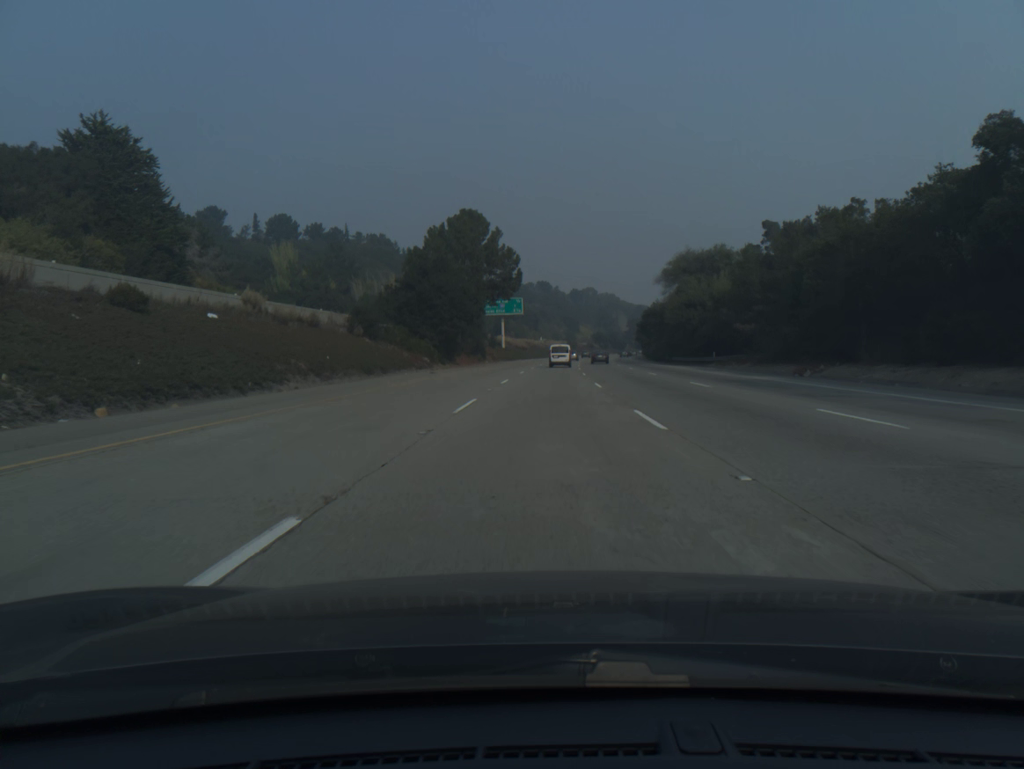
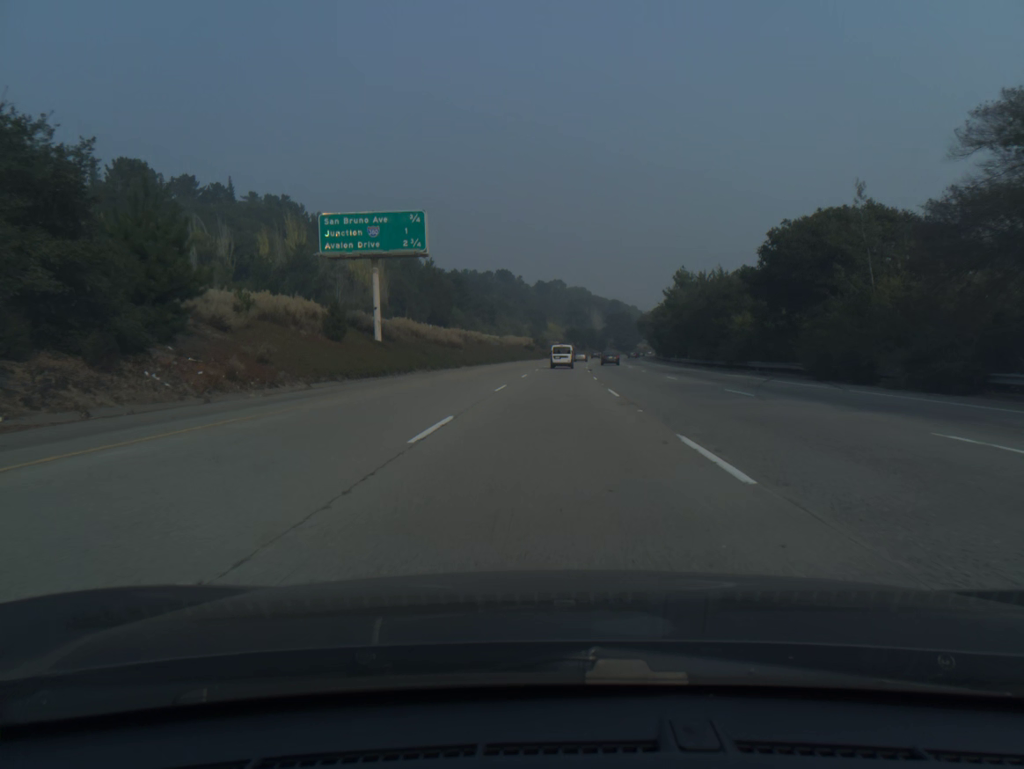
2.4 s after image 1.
(+1.9, +78.8) m; +3°
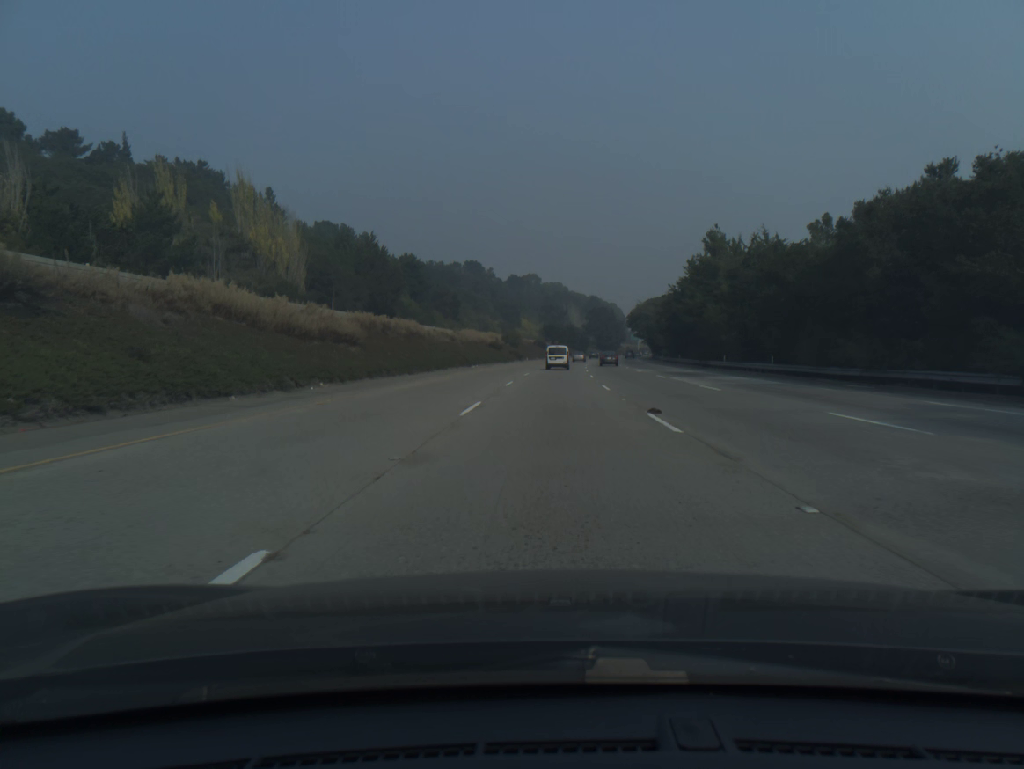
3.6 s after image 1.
(+0.6, +39.2) m; +2°
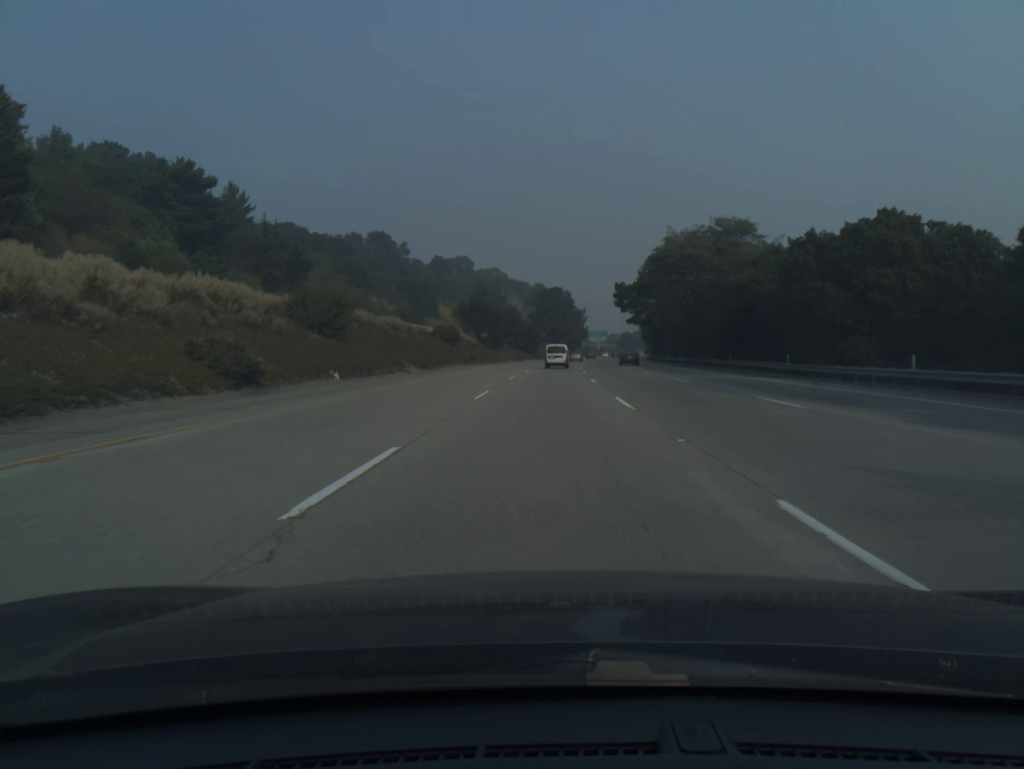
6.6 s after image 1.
(+3.8, +97.0) m; +4°
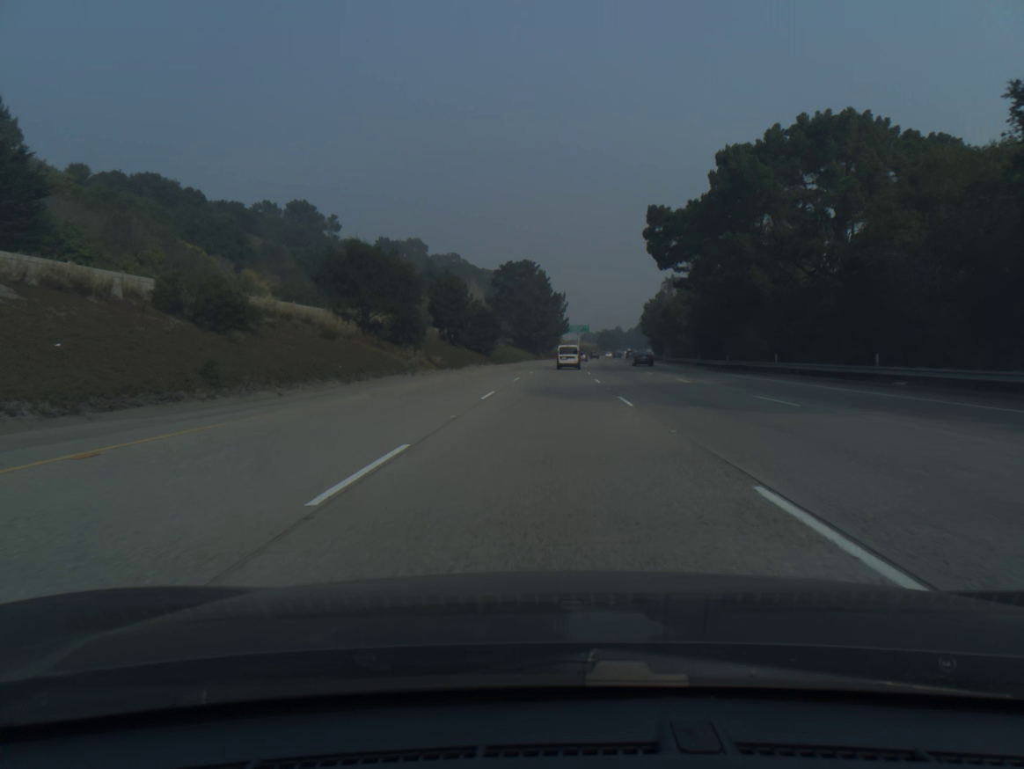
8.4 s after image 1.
(+1.1, +57.7) m; +2°
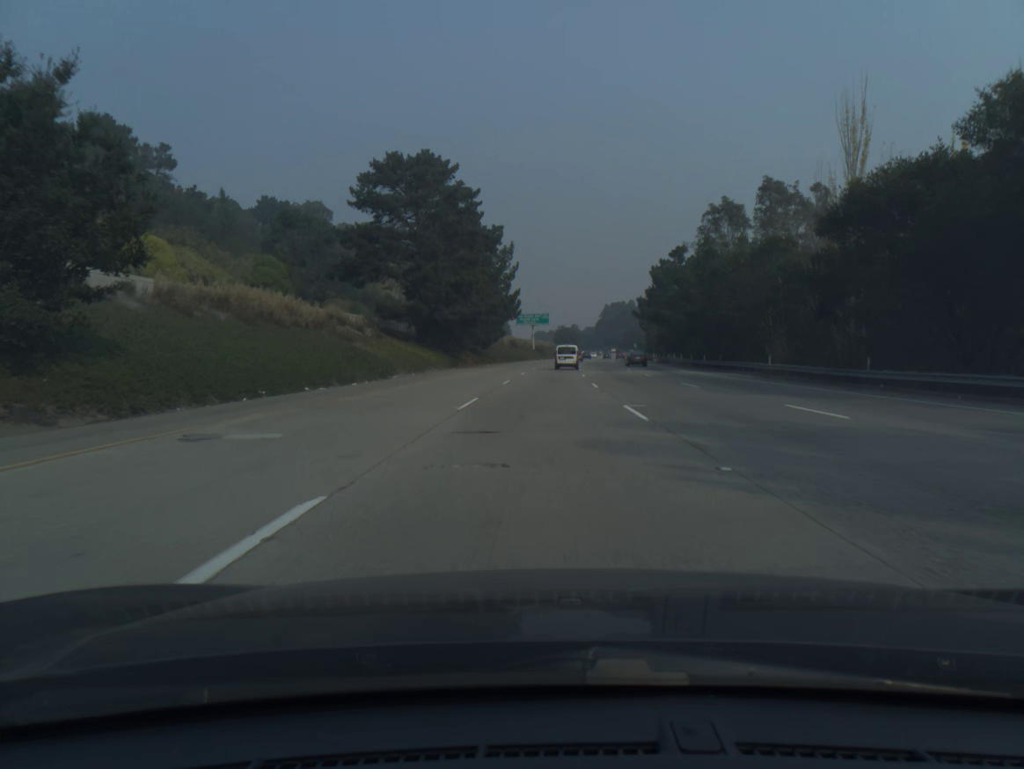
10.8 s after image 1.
(+2.4, +76.8) m; +3°
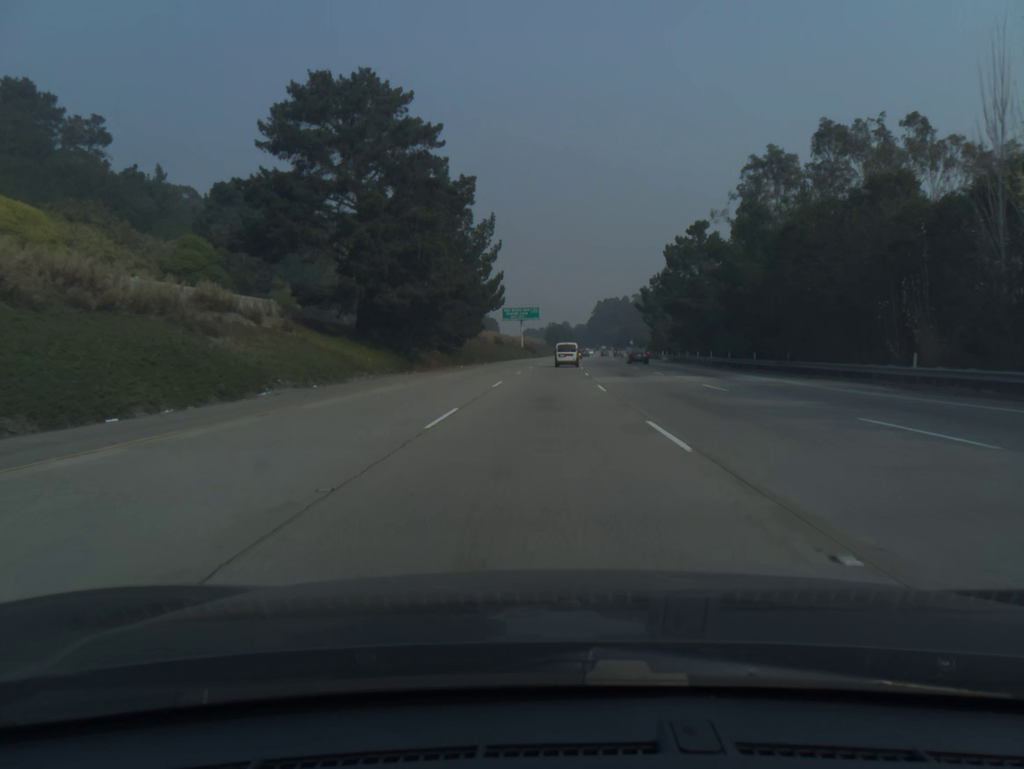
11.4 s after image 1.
(+0.1, +19.1) m; +1°
